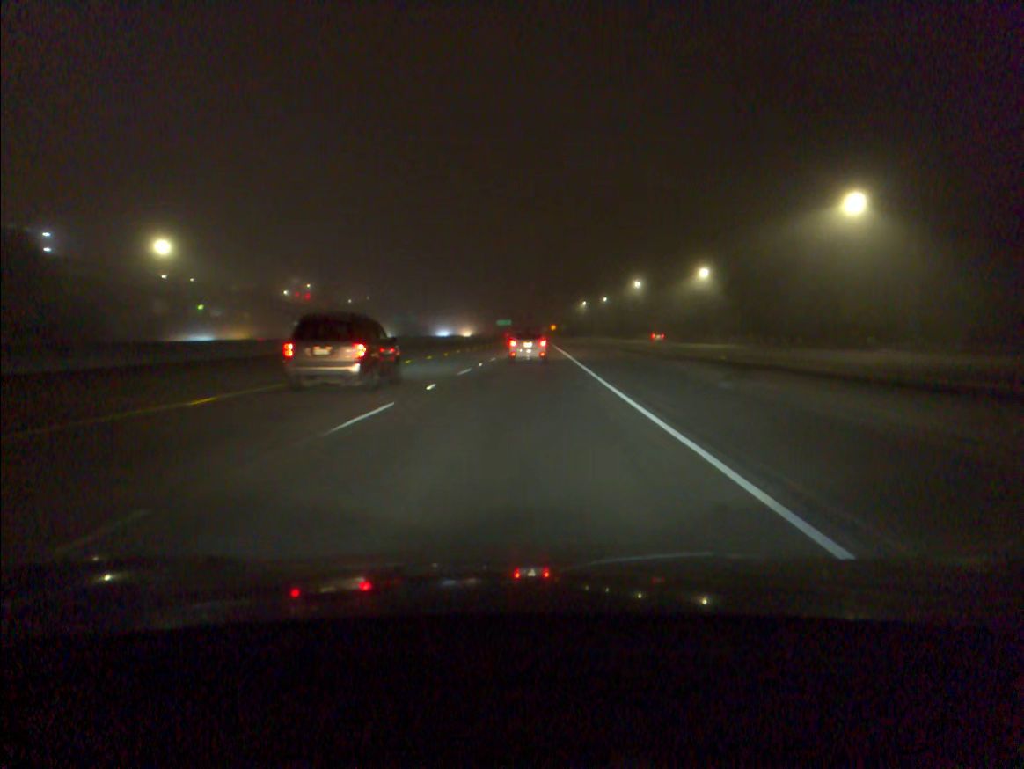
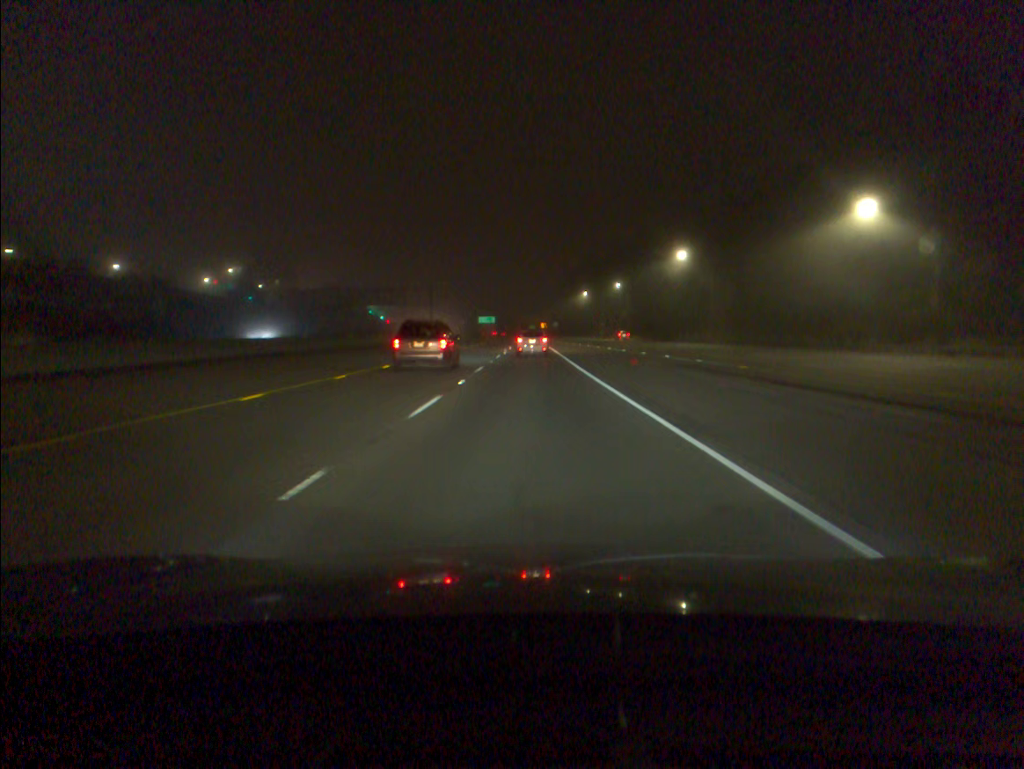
(+0.4, +56.9) m; +1°
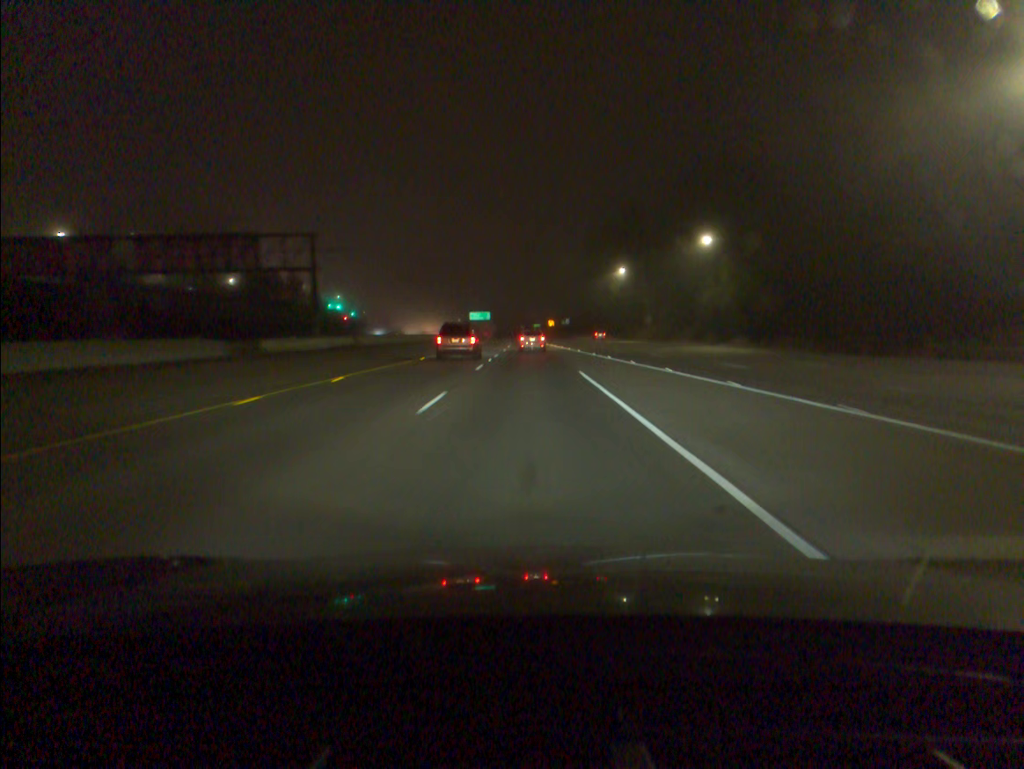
(0.0, +73.8) m; 0°
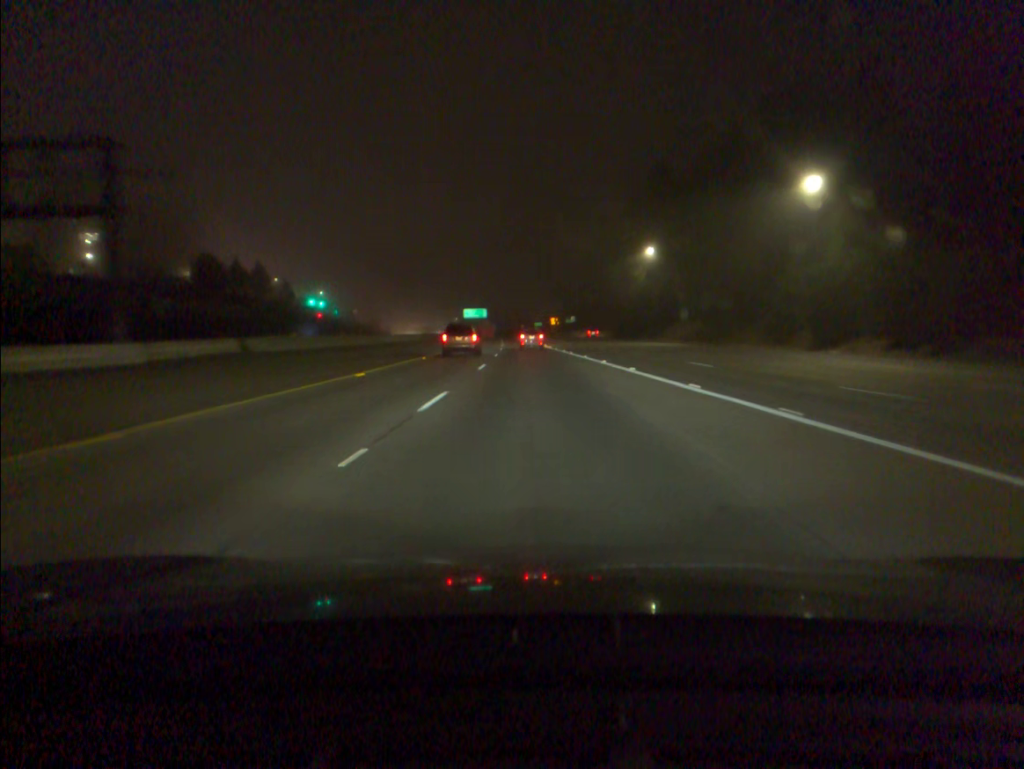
(0.0, +29.6) m; 0°
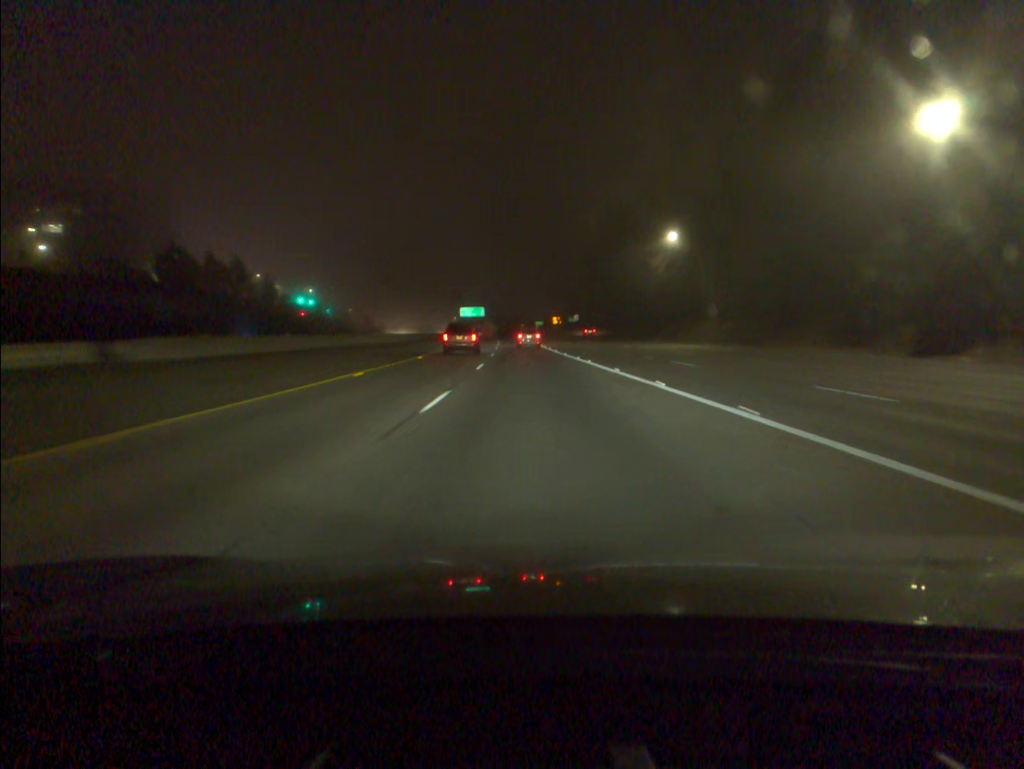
(0.0, +14.7) m; 0°
